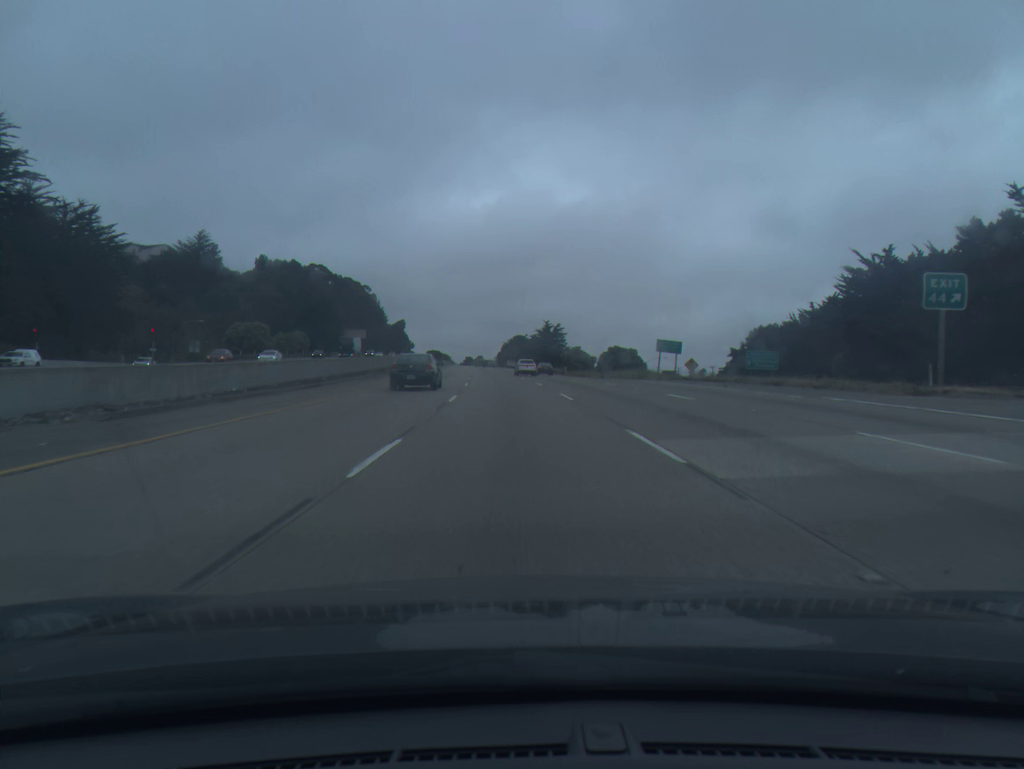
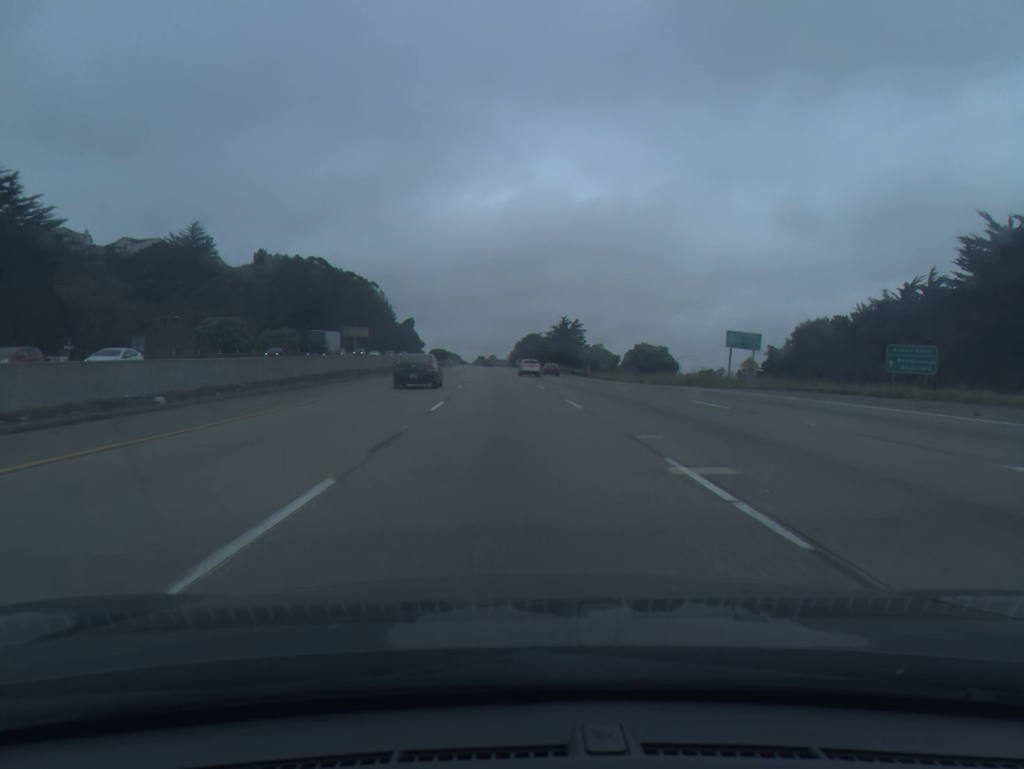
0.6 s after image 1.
(-0.1, +18.6) m; -1°
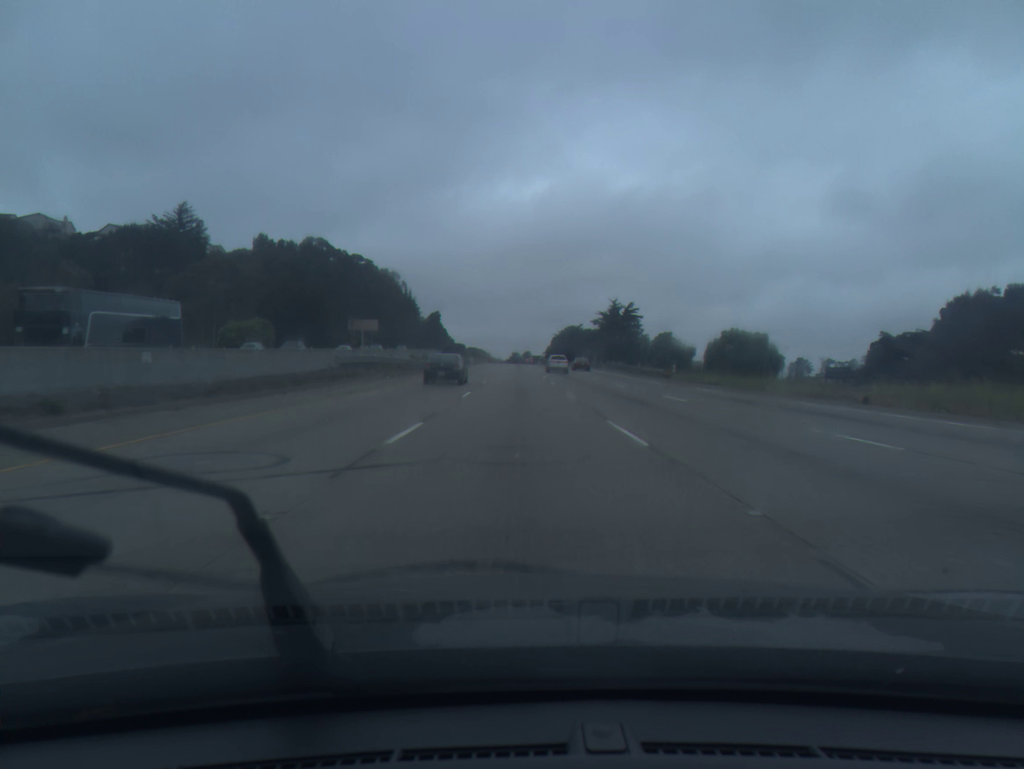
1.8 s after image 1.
(-0.8, +37.3) m; -2°
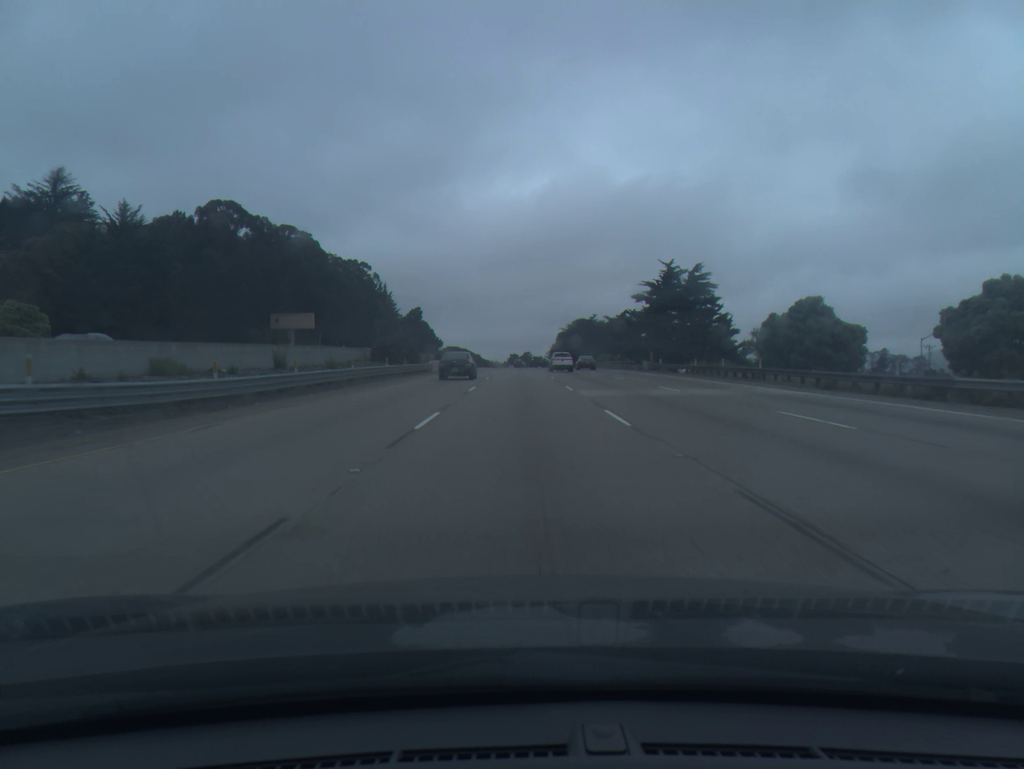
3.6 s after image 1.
(-0.3, +56.2) m; 0°
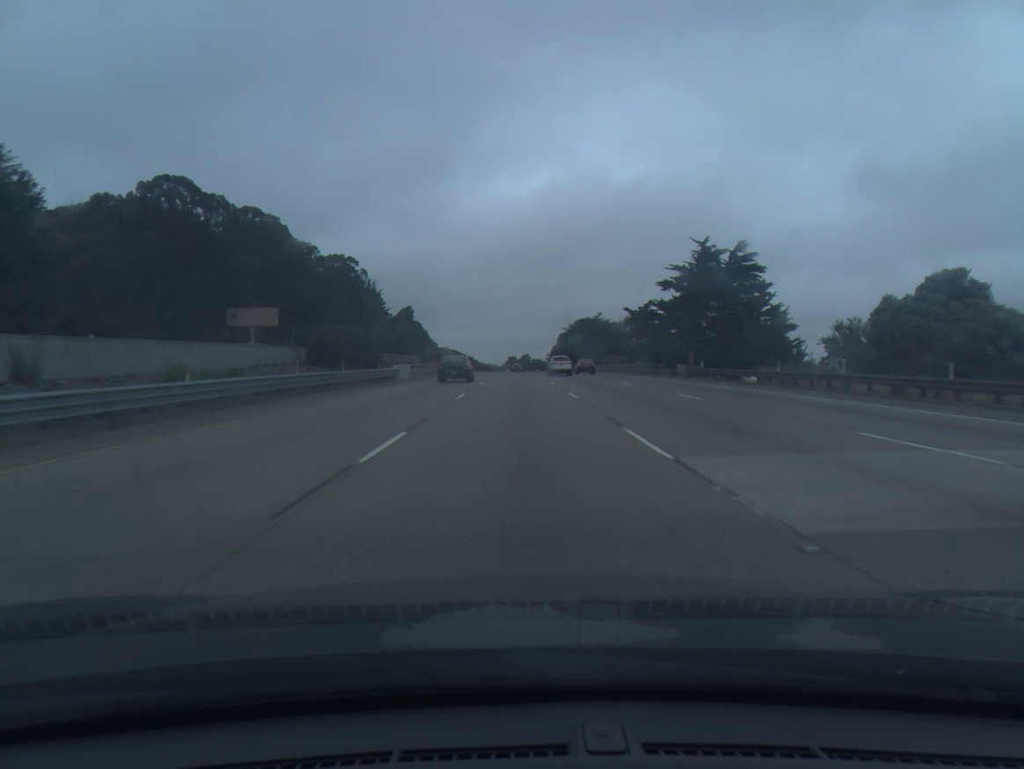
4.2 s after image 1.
(0.0, +18.7) m; 0°
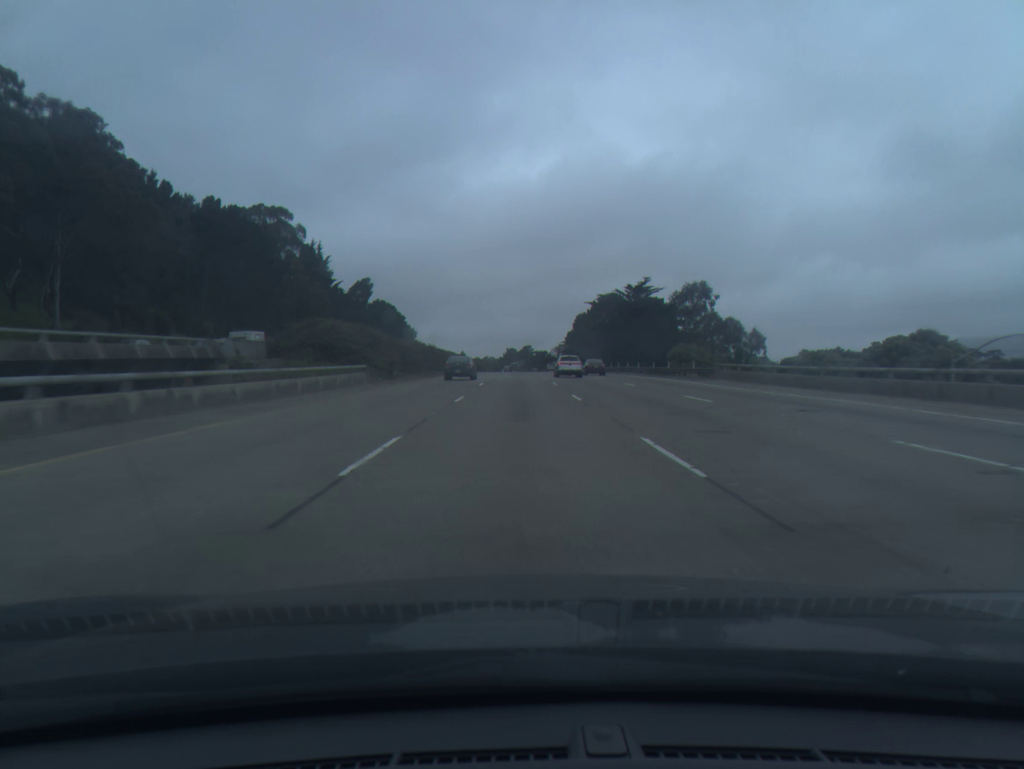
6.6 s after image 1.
(-0.4, +74.6) m; 0°
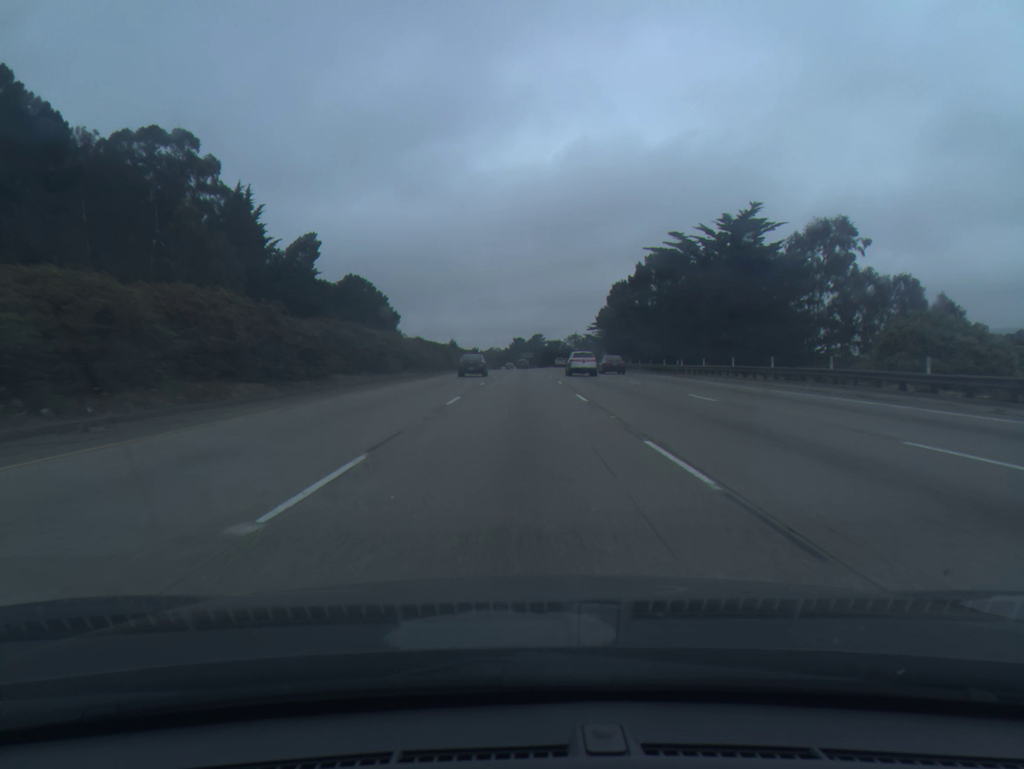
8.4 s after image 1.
(-0.2, +56.2) m; -1°
